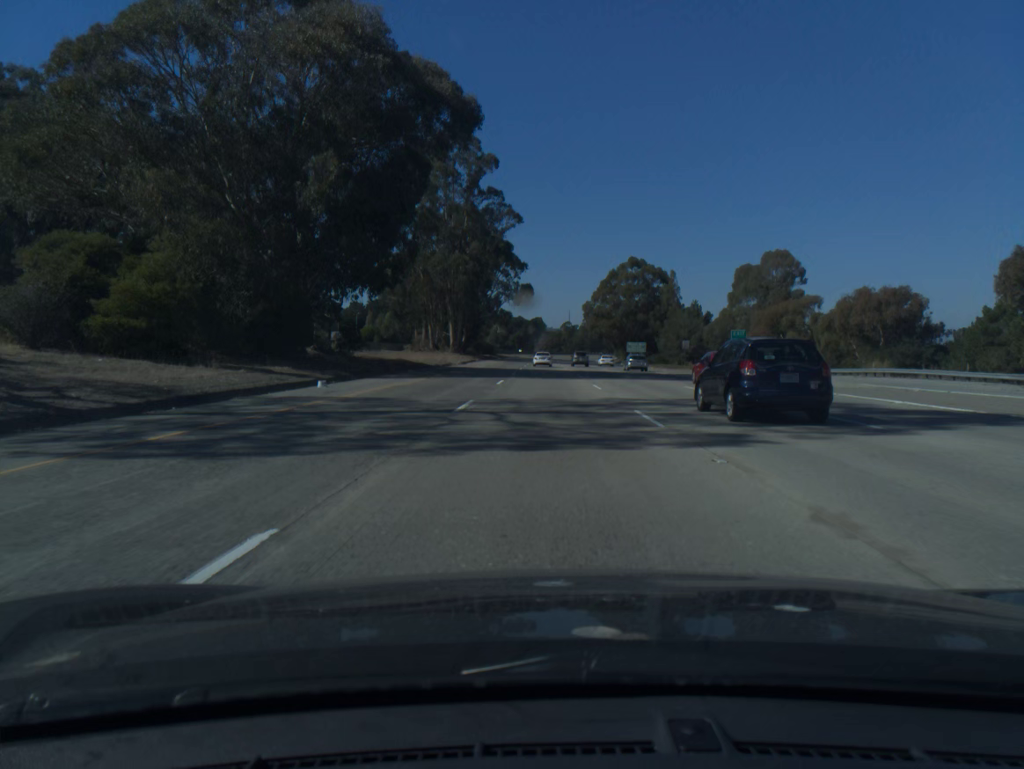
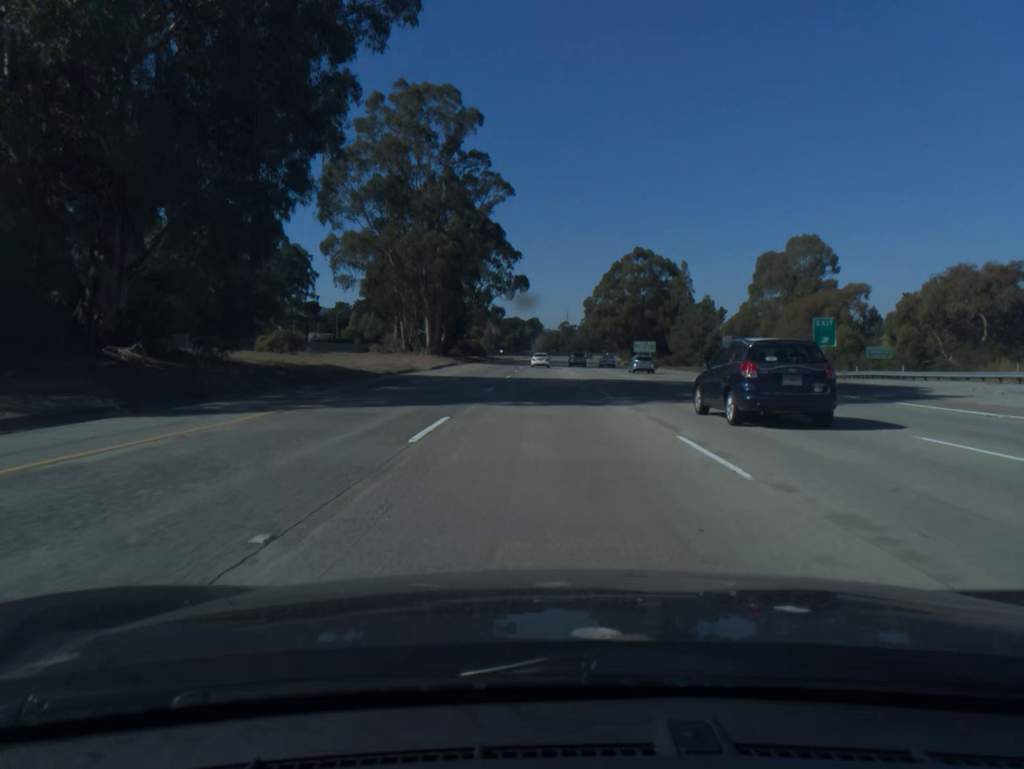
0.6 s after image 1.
(0.0, +19.9) m; 0°
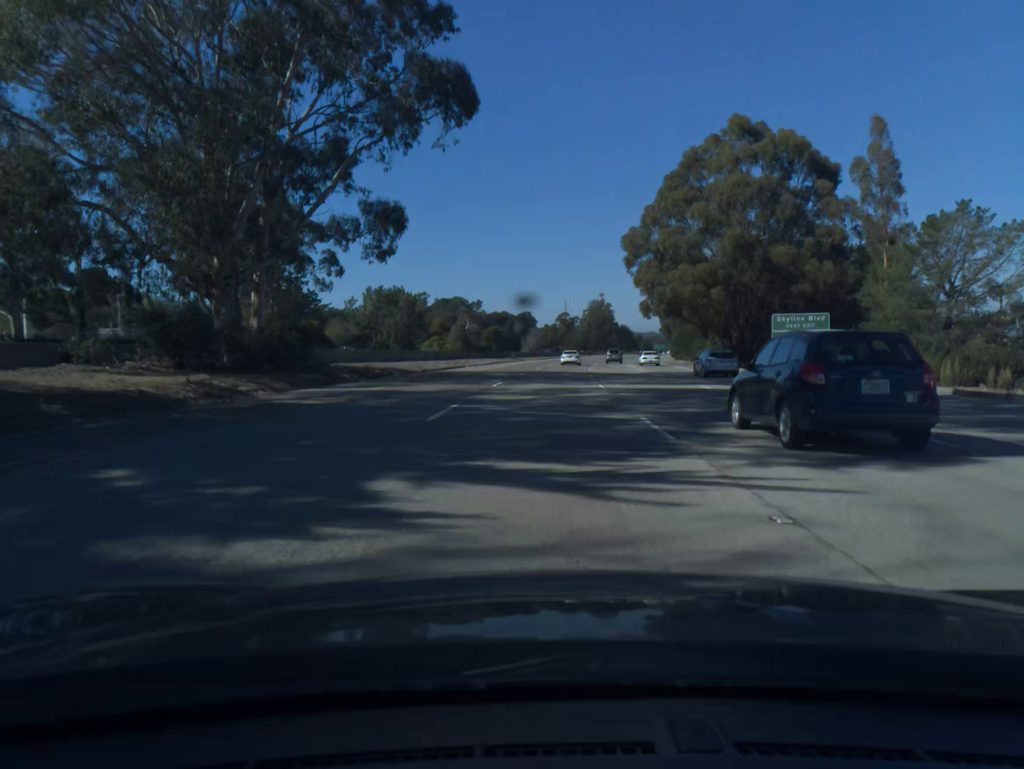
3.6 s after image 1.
(+0.4, +99.4) m; 0°
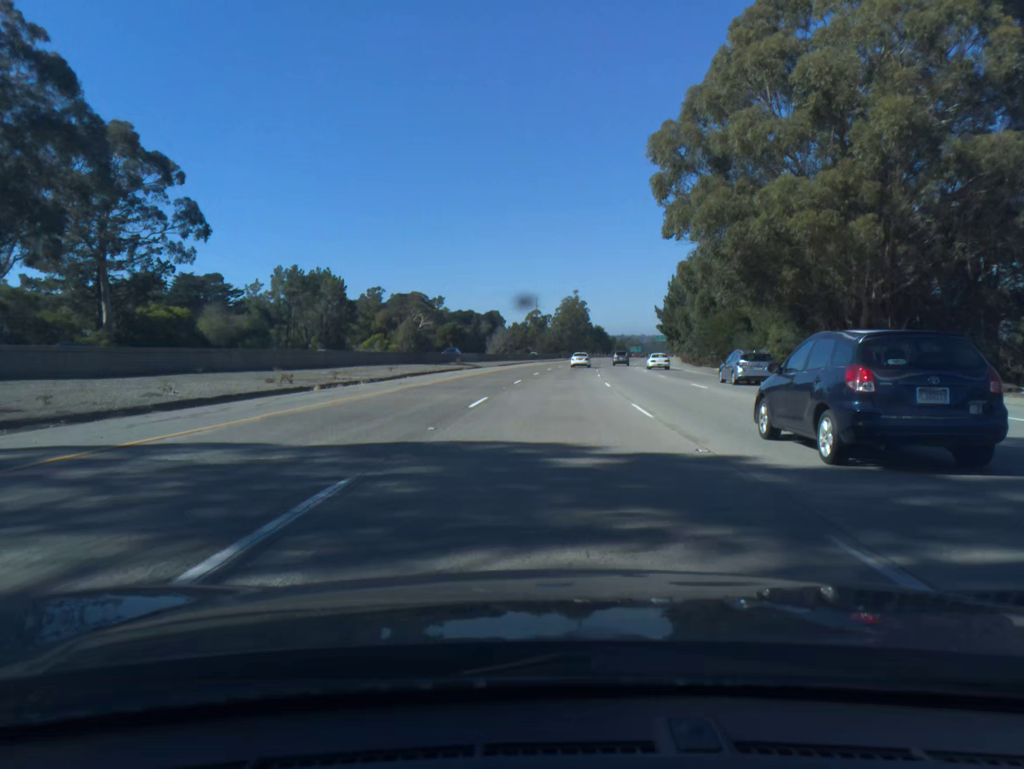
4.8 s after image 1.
(+0.6, +39.6) m; +2°
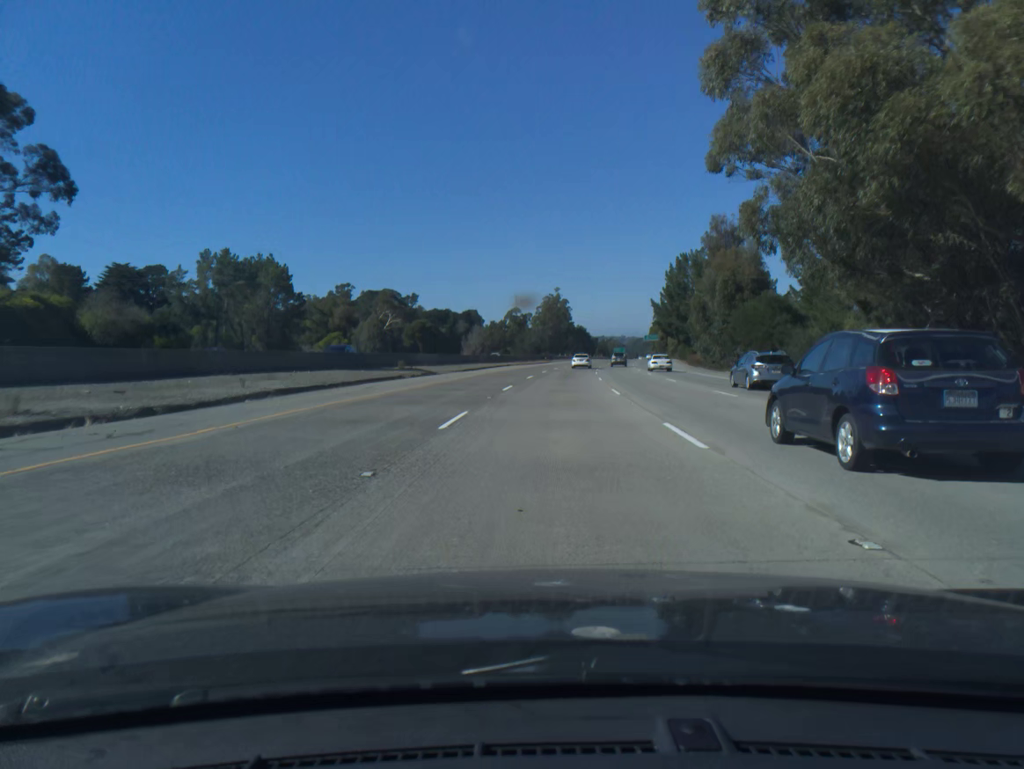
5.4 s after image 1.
(+0.2, +19.8) m; +1°
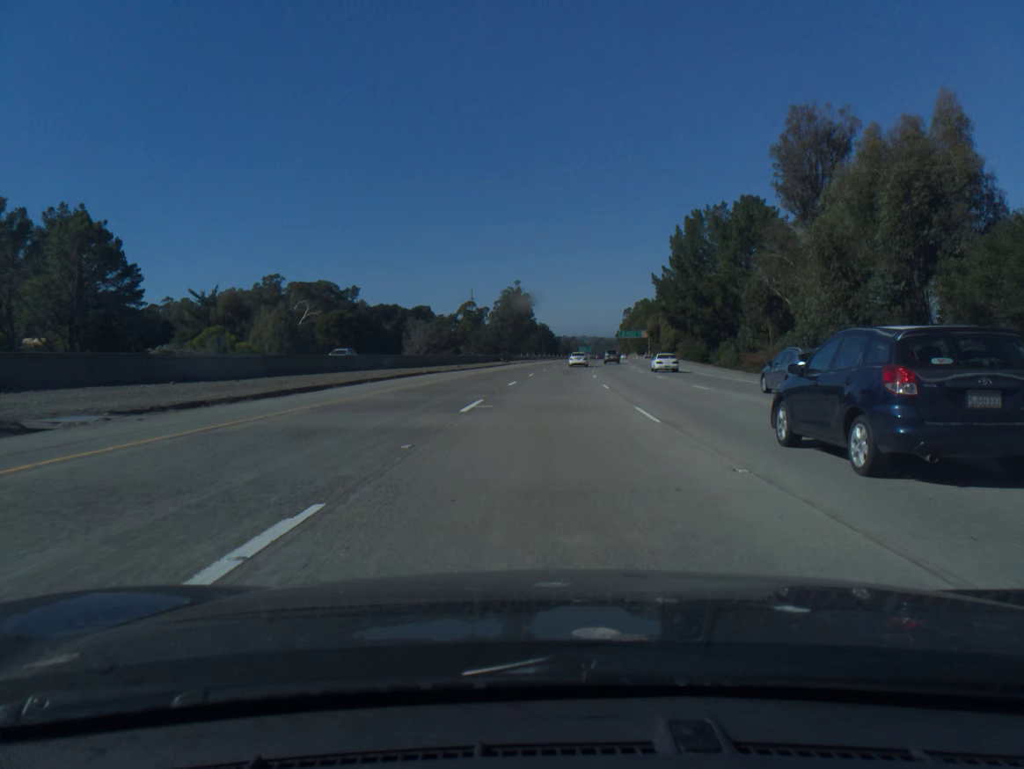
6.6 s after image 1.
(+1.0, +39.8) m; +3°
